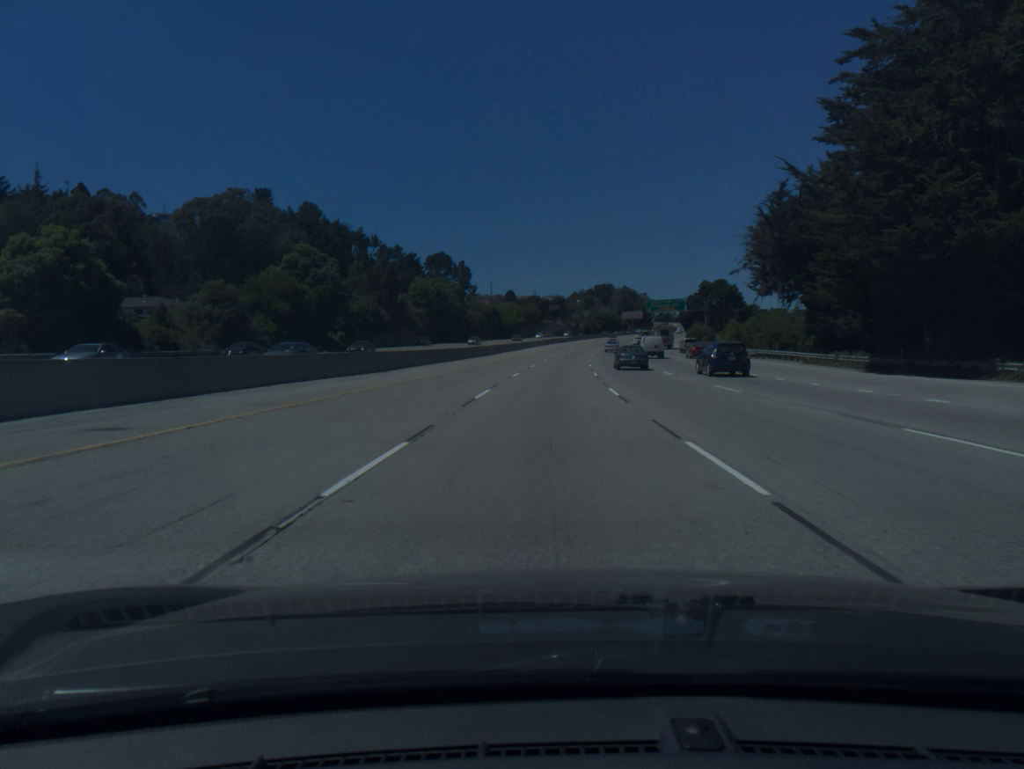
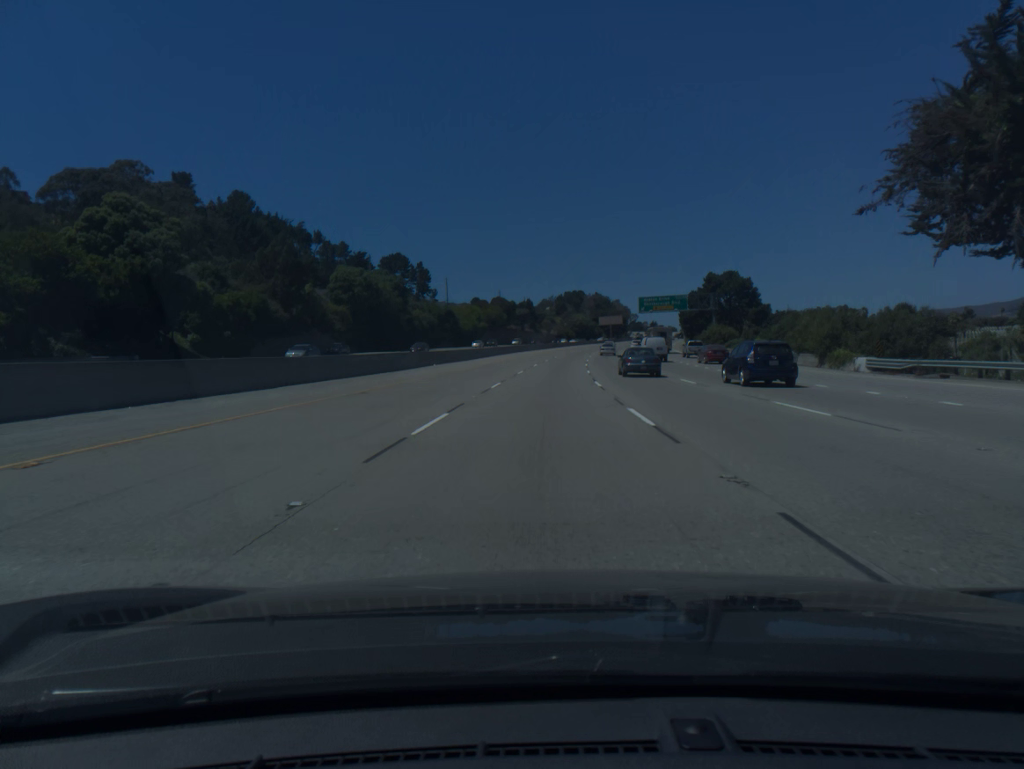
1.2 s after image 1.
(+0.8, +37.3) m; +2°
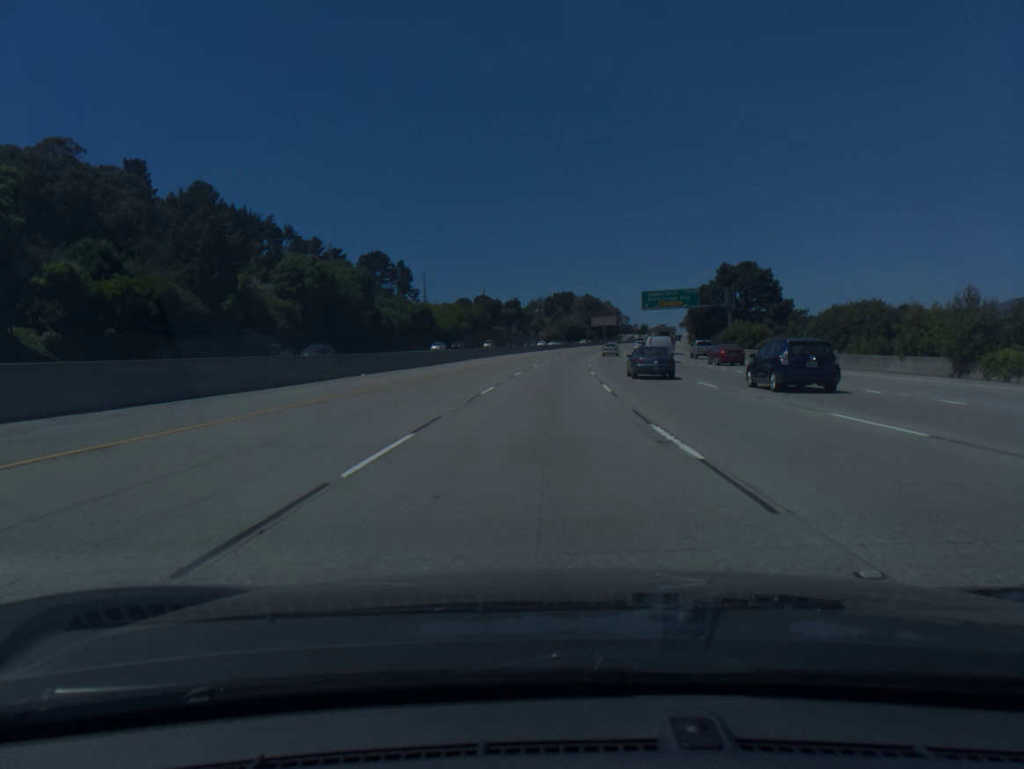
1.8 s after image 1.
(+0.1, +18.6) m; +1°
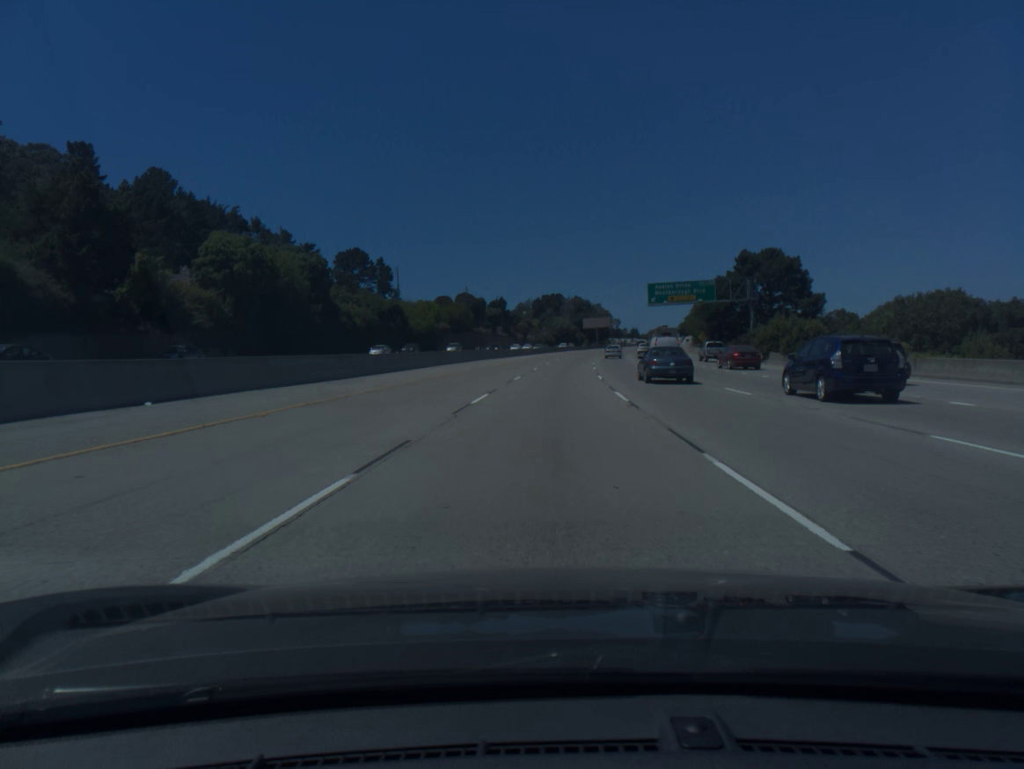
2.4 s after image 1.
(+0.1, +18.6) m; +1°
